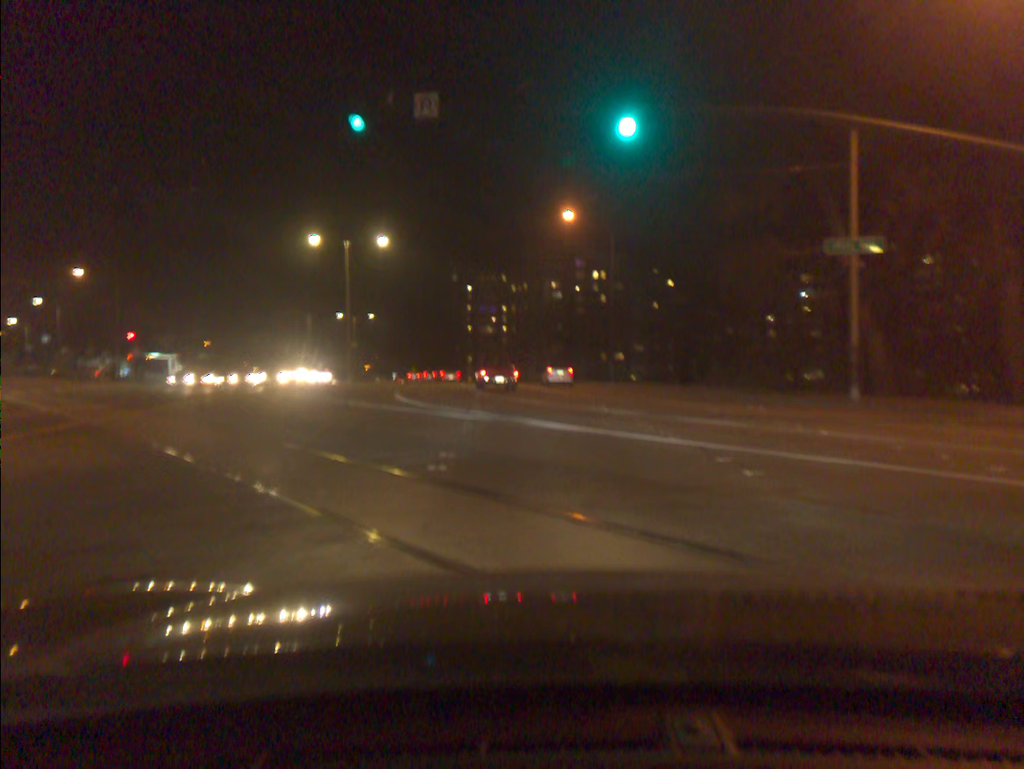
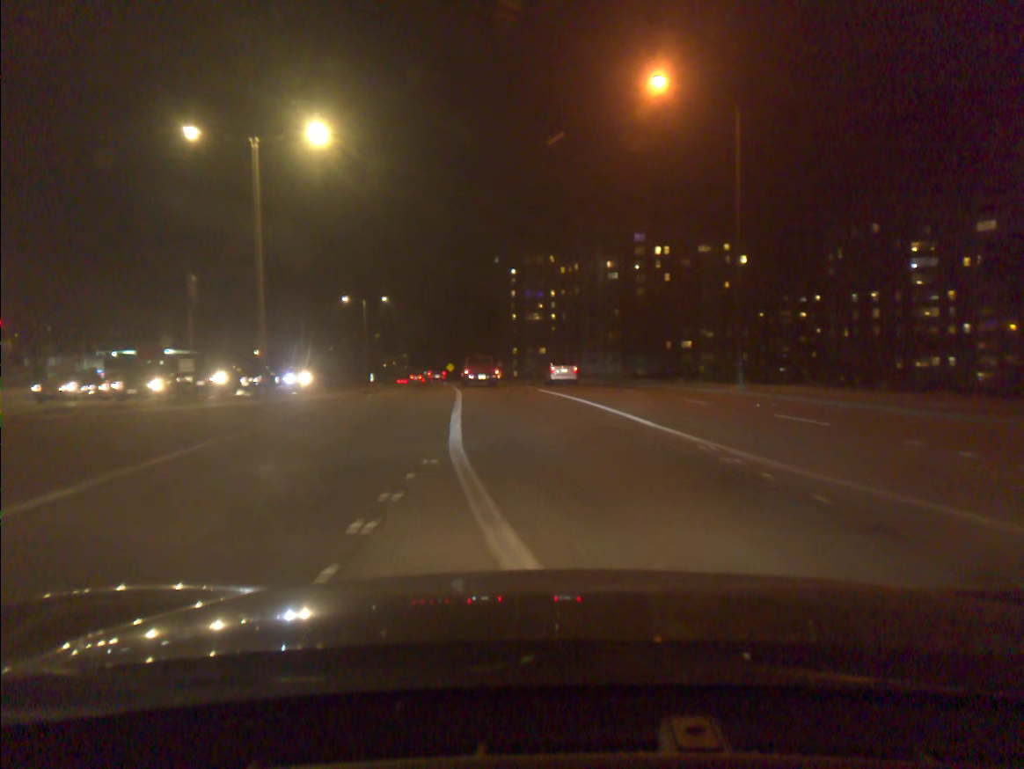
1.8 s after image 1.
(-0.5, +23.3) m; -3°
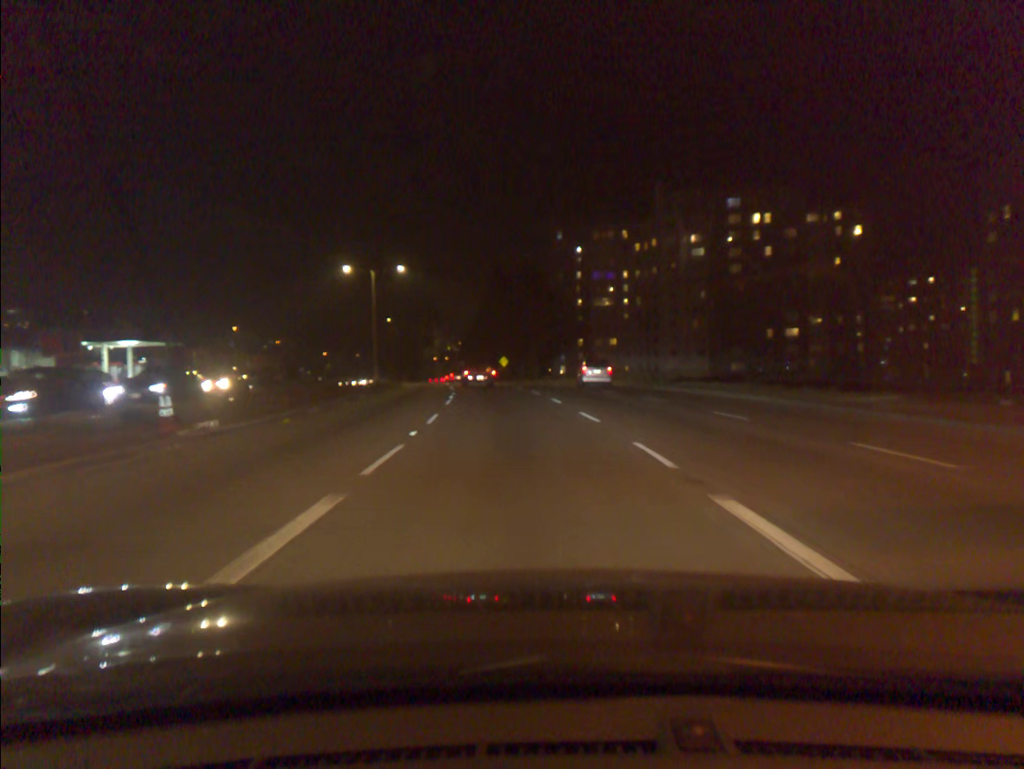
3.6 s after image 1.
(-0.9, +25.7) m; -5°
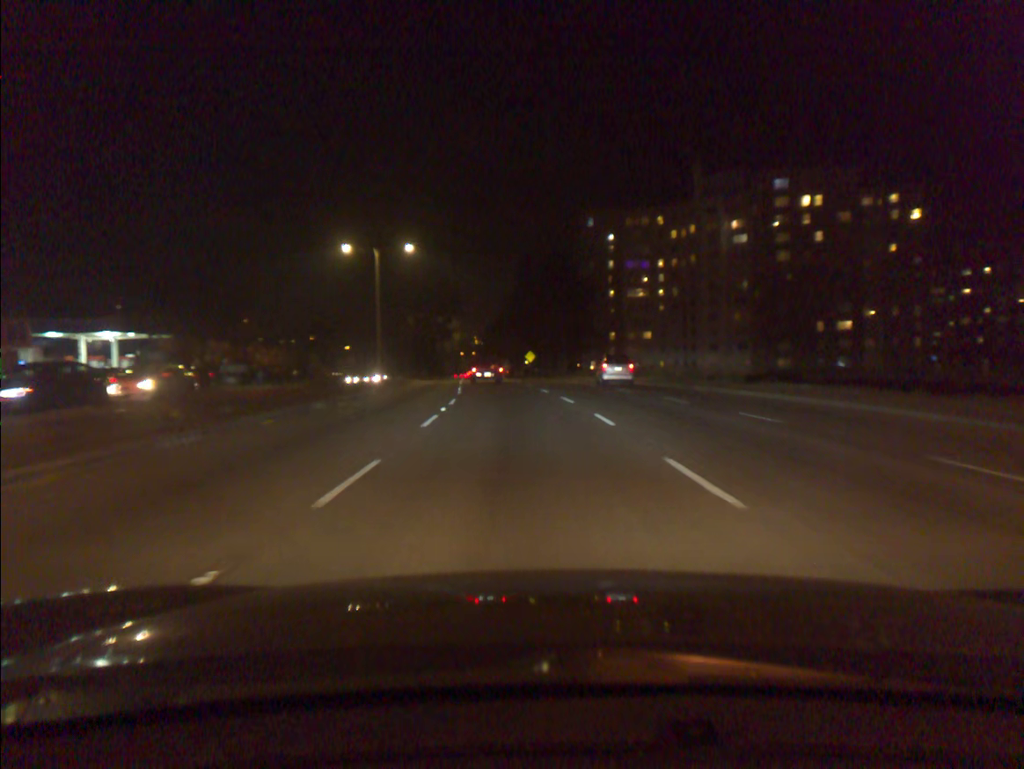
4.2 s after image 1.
(-0.2, +9.2) m; -2°
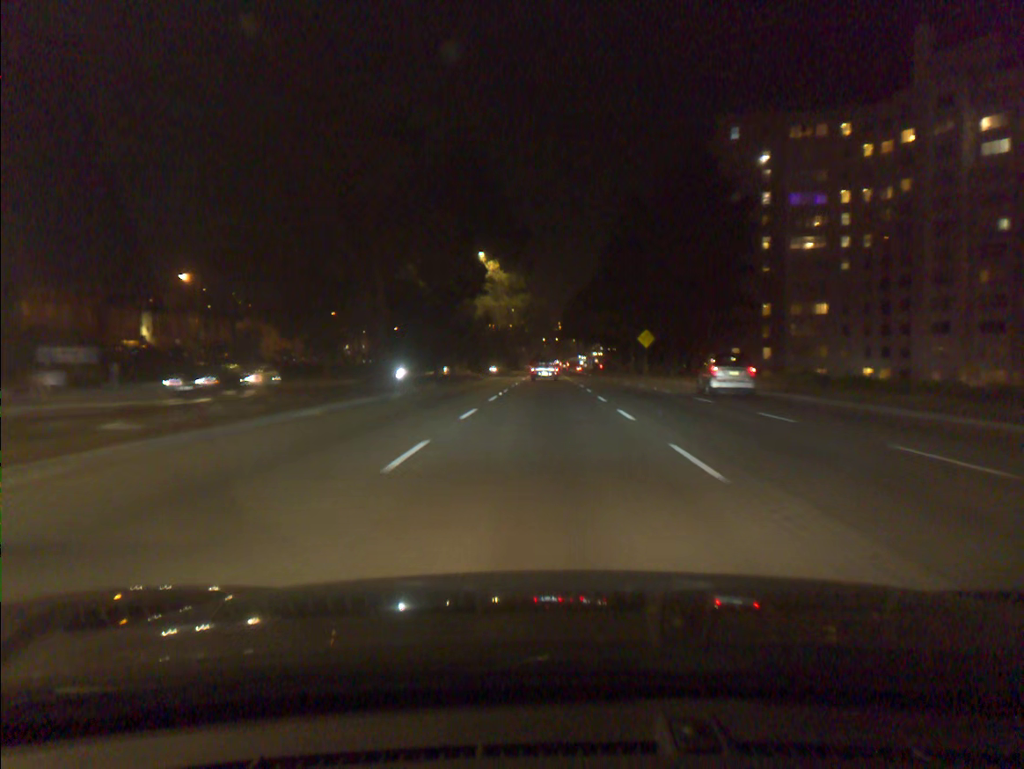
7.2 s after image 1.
(-3.3, +50.2) m; -6°
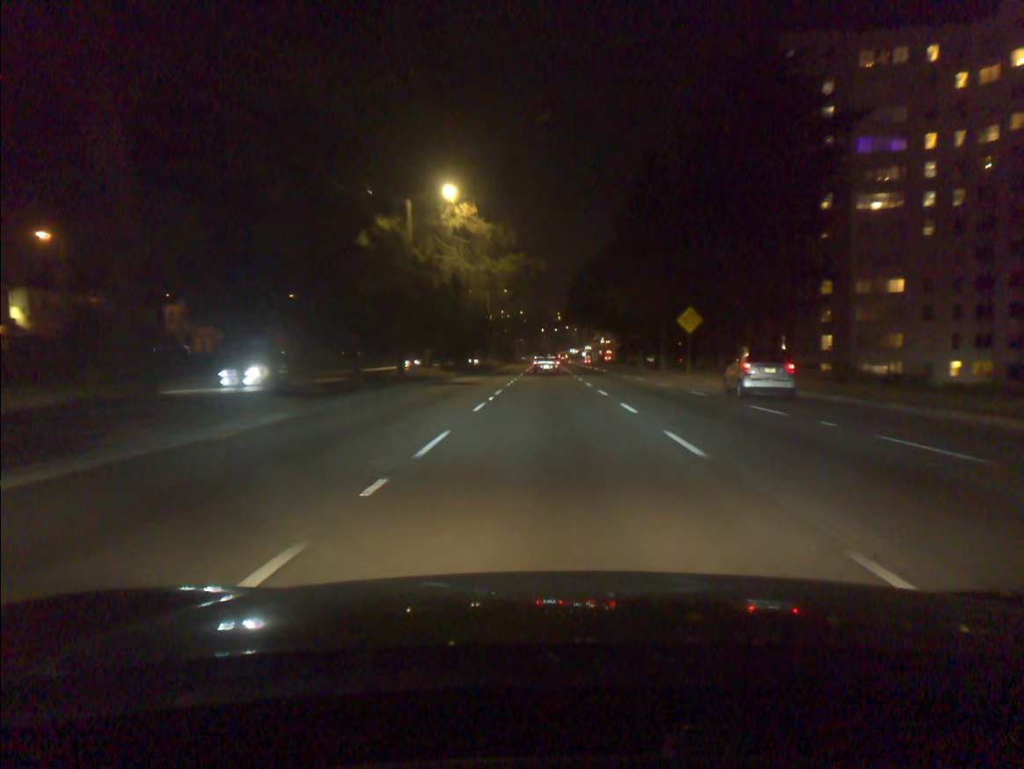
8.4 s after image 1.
(0.0, +21.1) m; 0°
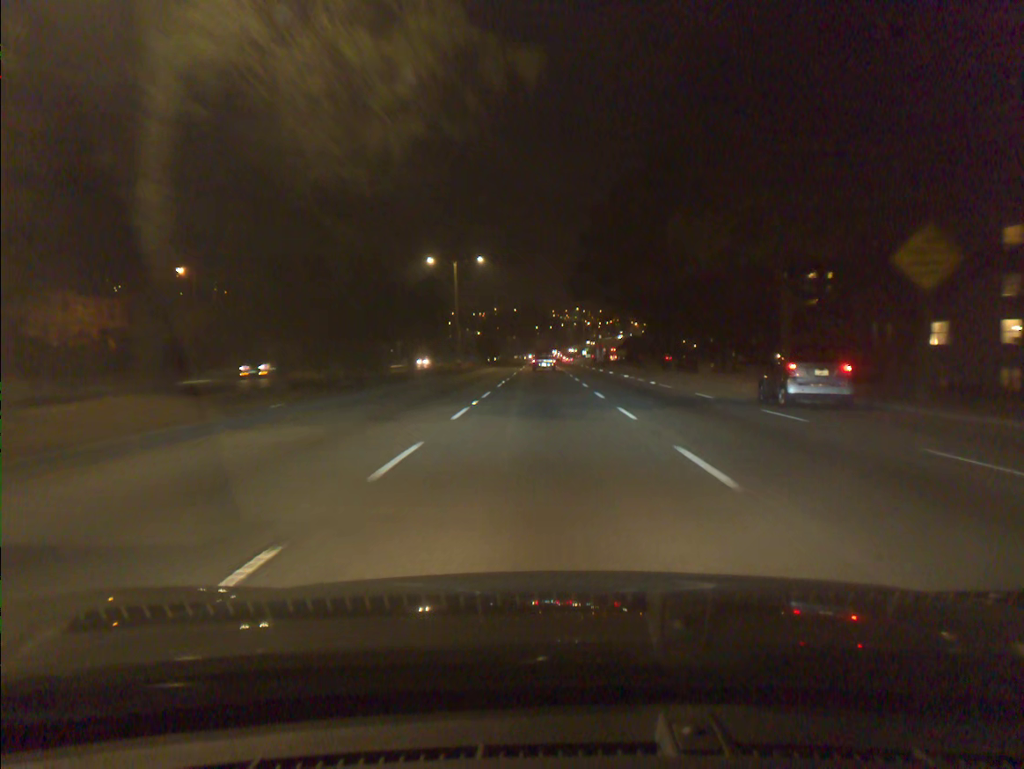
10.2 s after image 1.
(+0.2, +31.6) m; 0°
